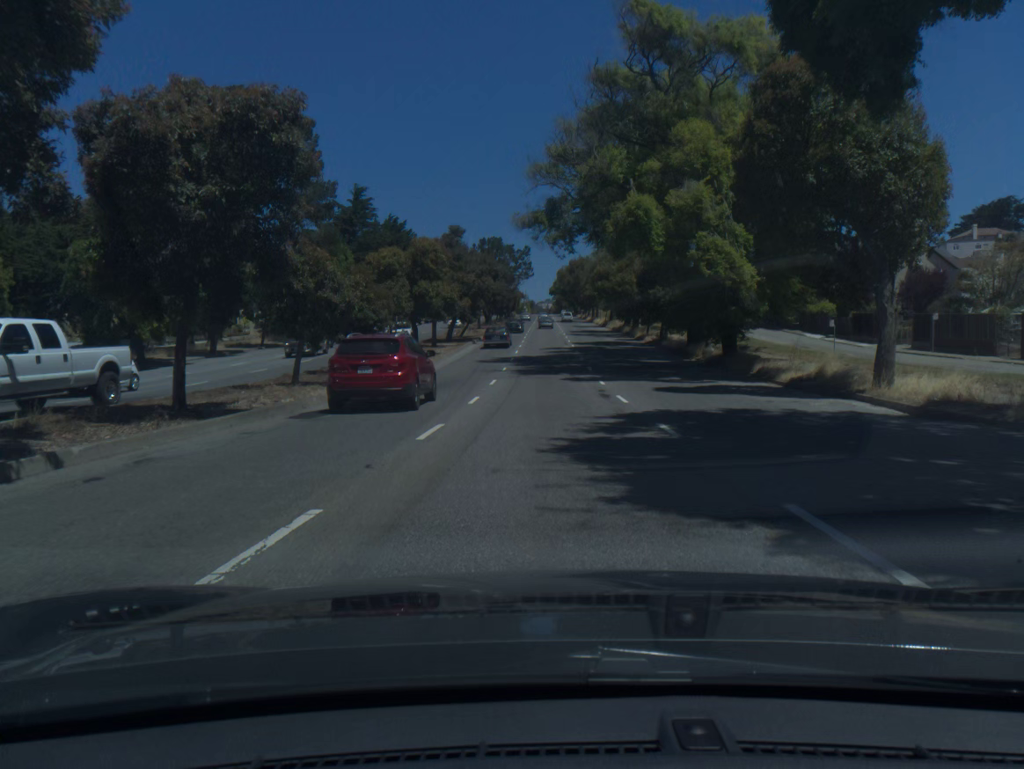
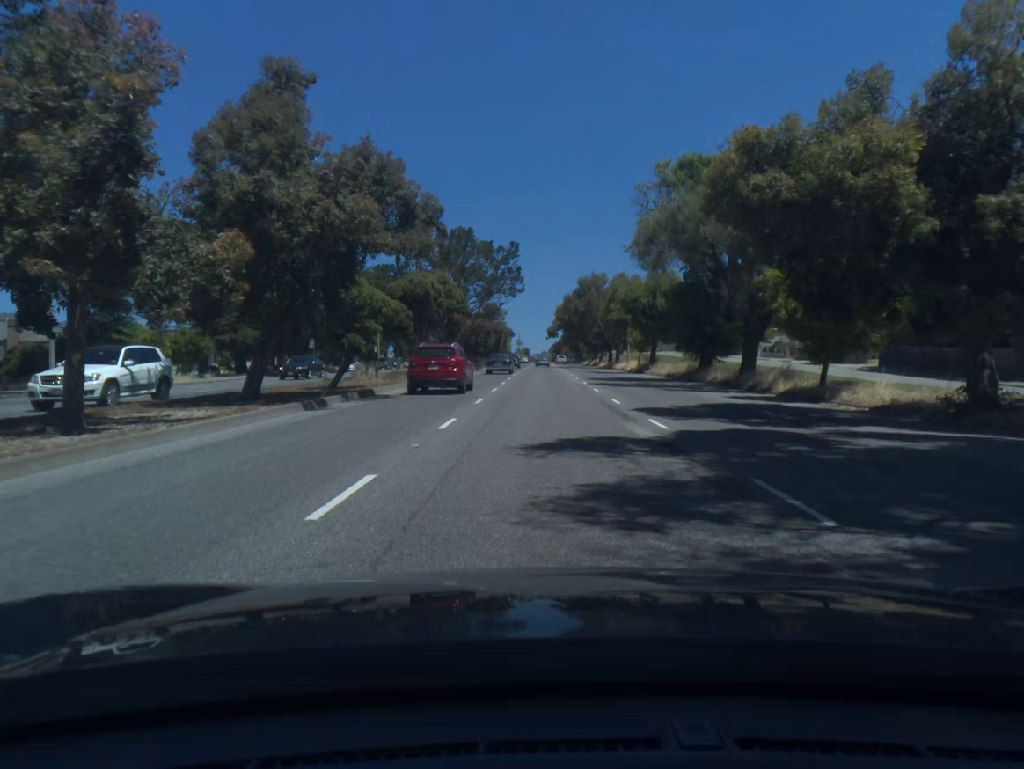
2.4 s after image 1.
(0.0, +41.6) m; 0°
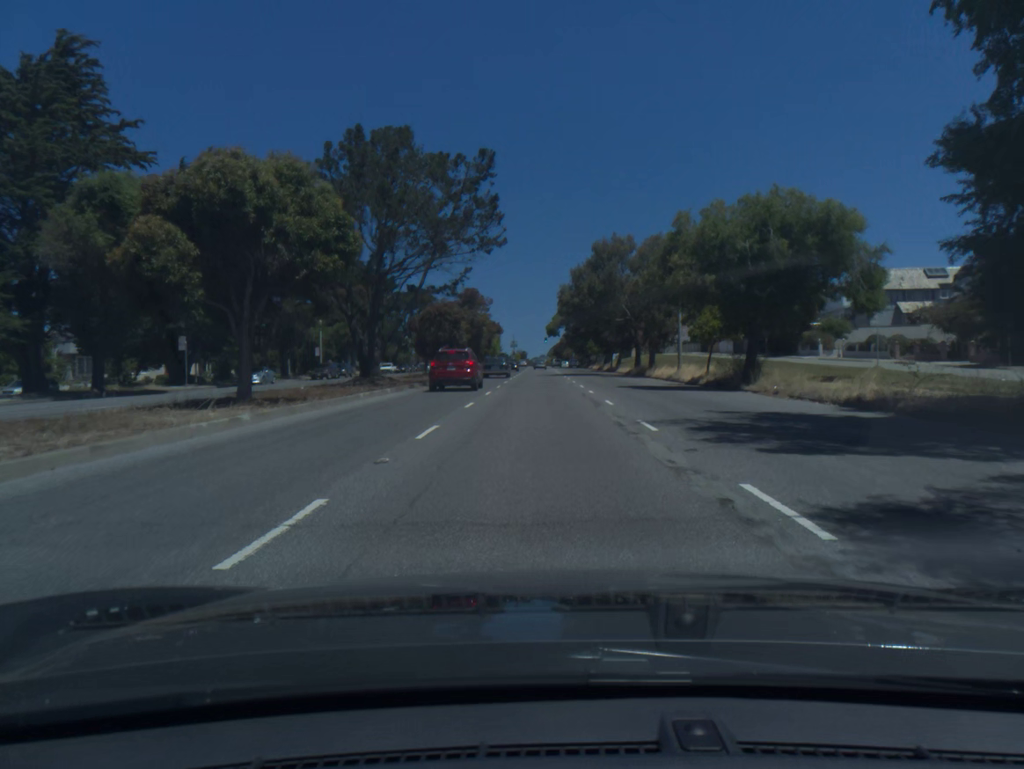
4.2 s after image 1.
(+0.1, +29.8) m; 0°
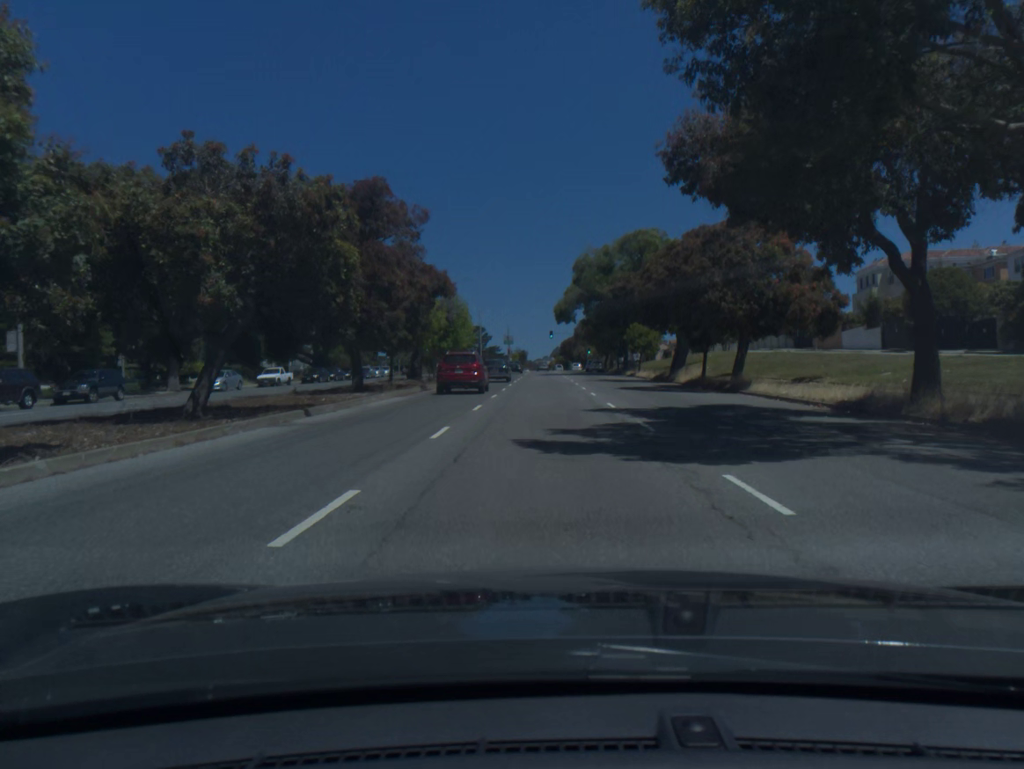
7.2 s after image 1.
(-0.1, +49.6) m; 0°
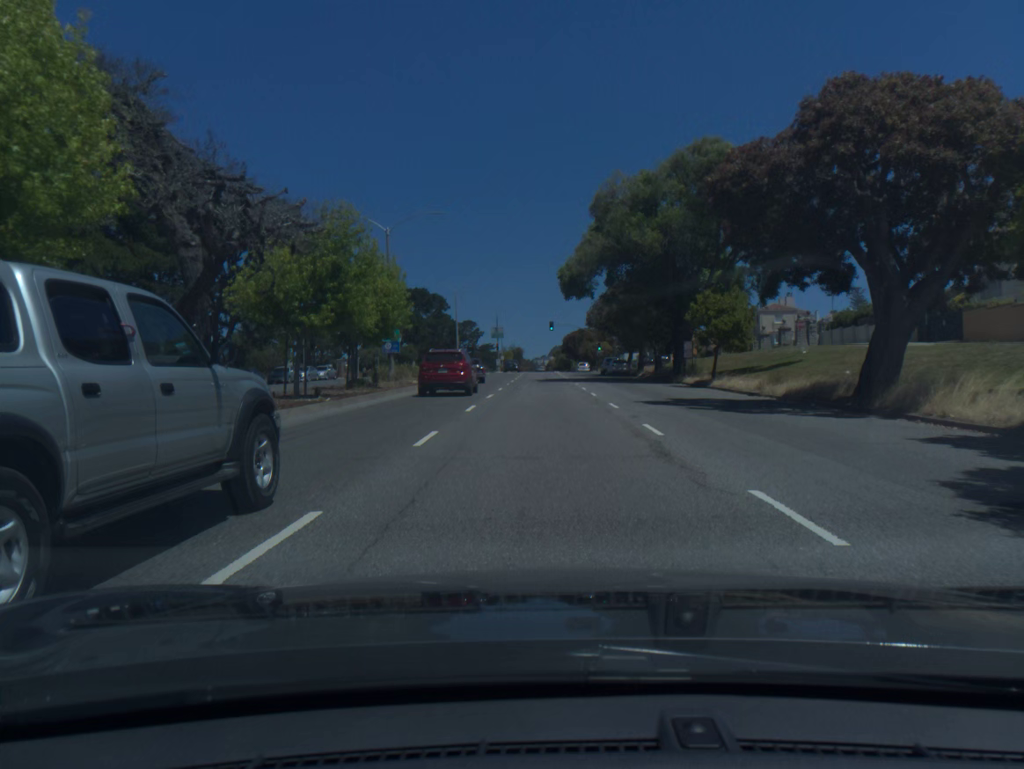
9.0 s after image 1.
(0.0, +30.3) m; 0°
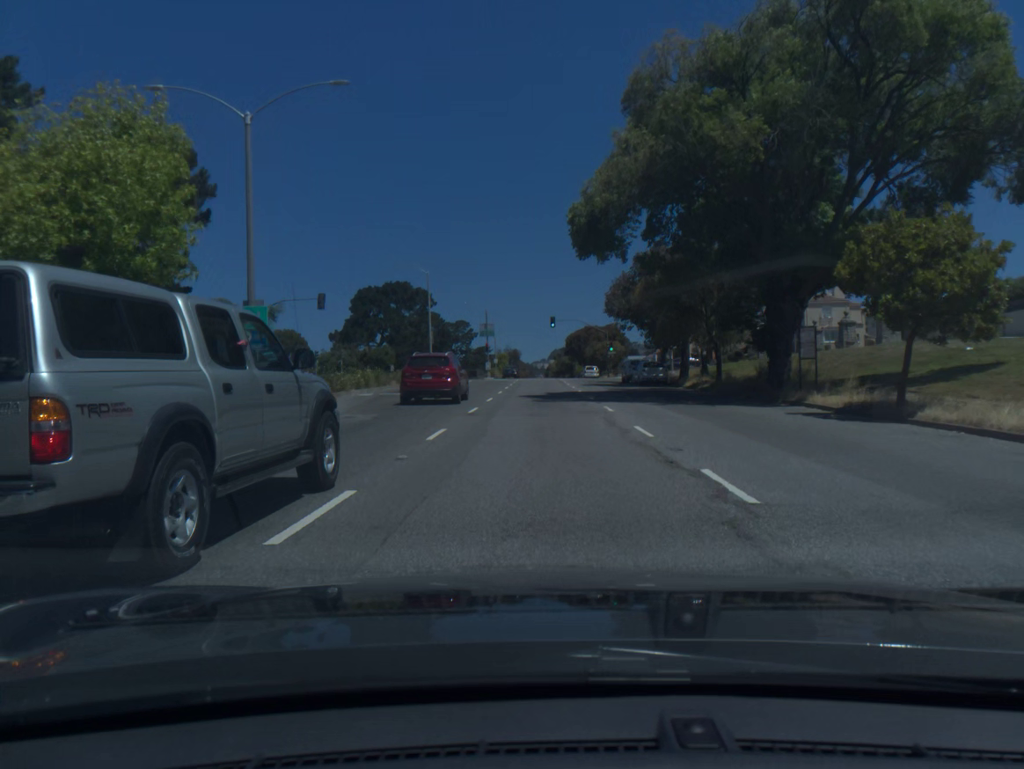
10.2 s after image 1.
(0.0, +20.3) m; 0°
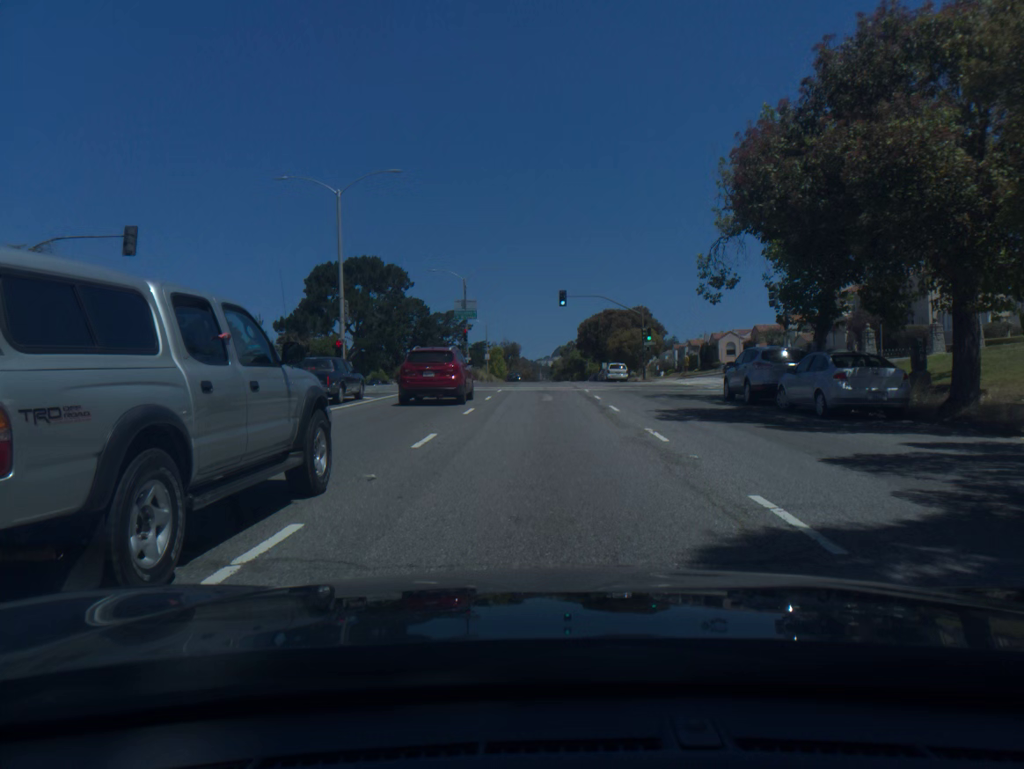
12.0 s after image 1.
(-0.1, +30.4) m; 0°
